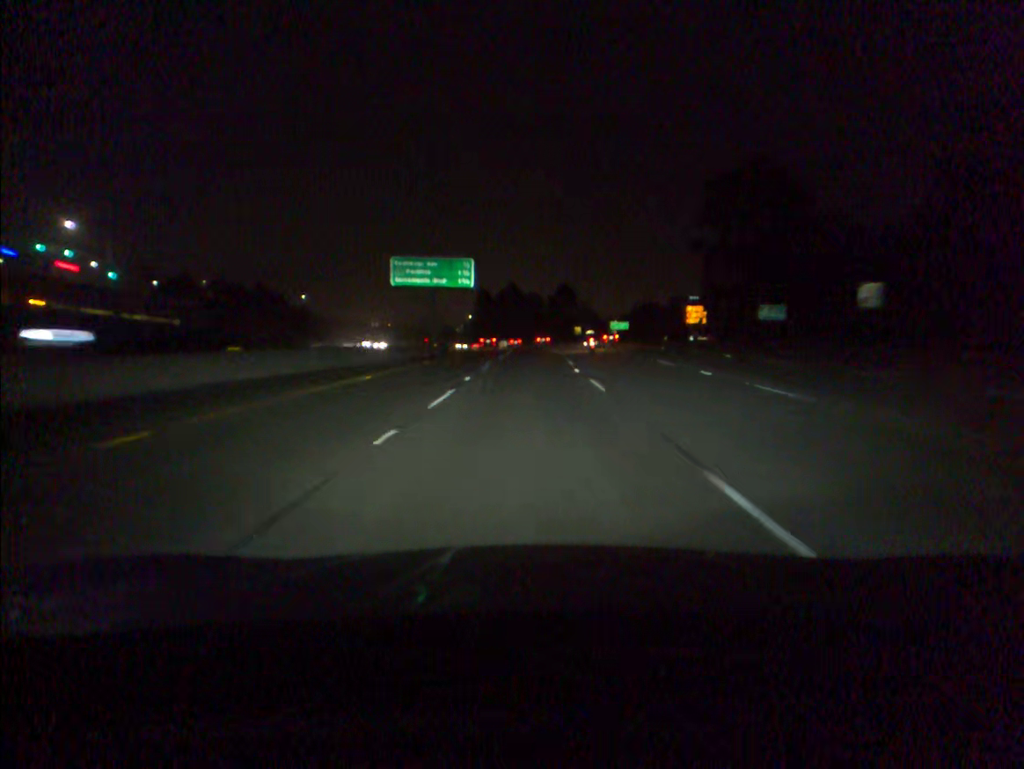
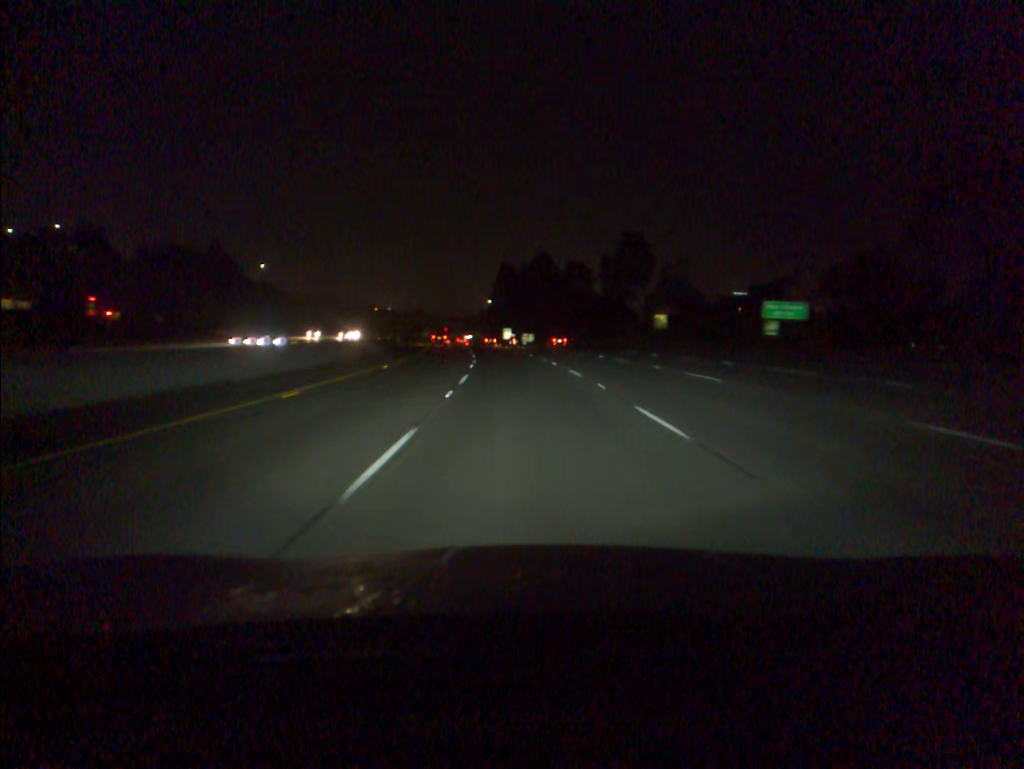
(-0.4, +80.5) m; -2°
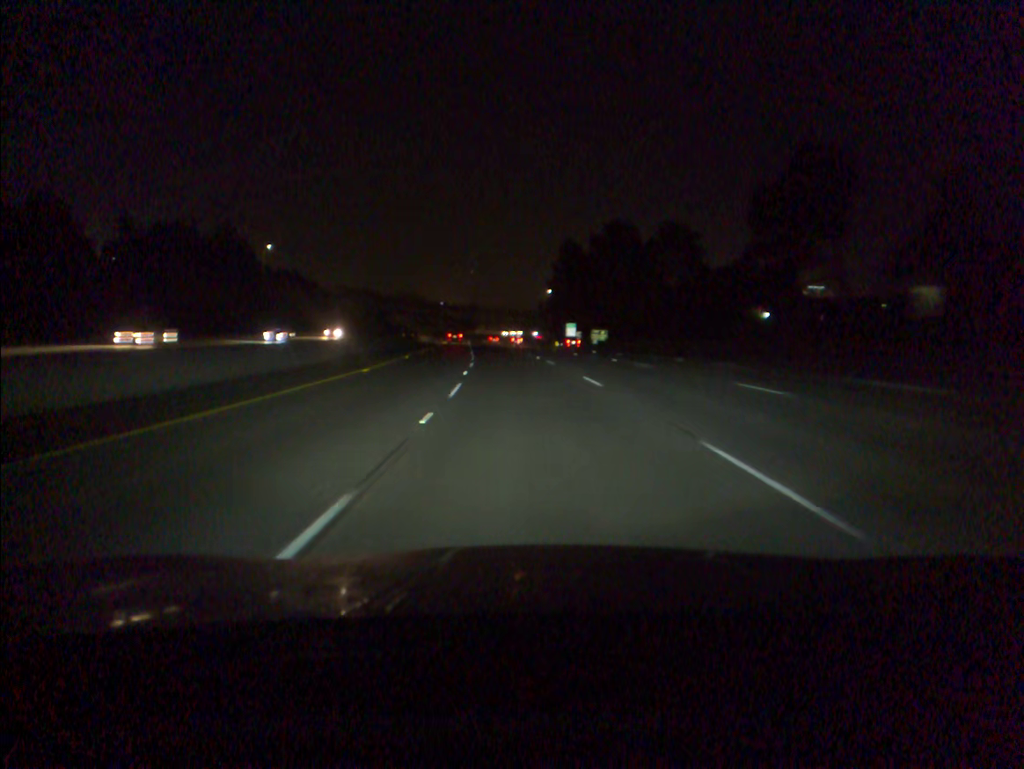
(-1.9, +48.6) m; -4°
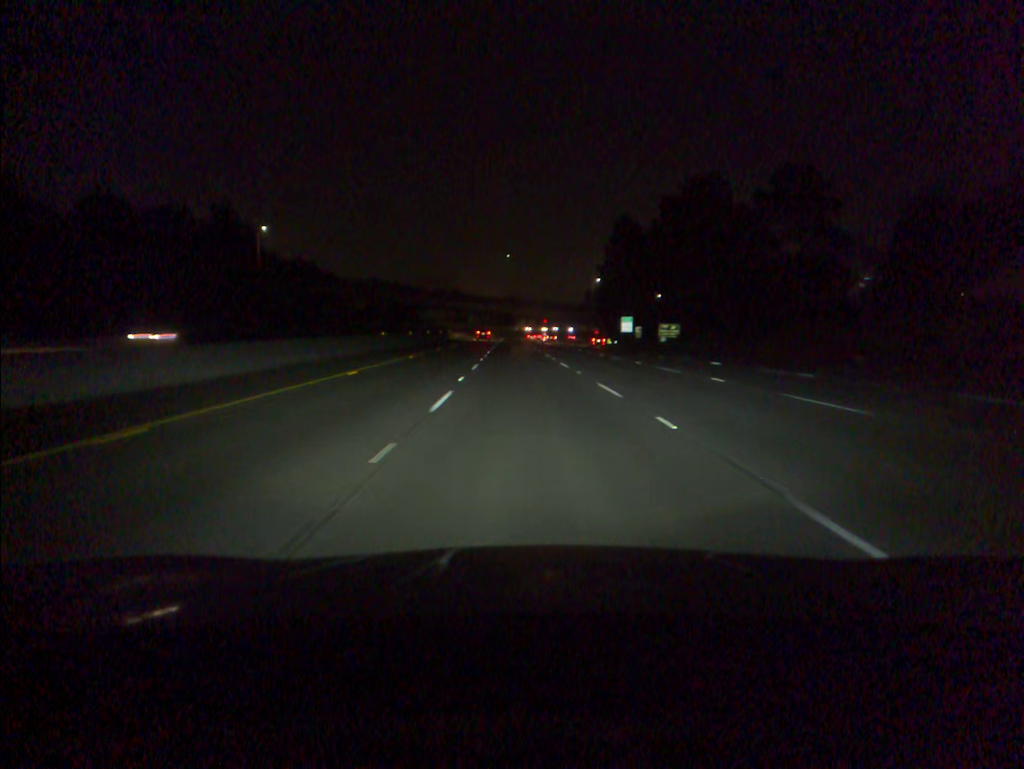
(-0.9, +32.5) m; -3°
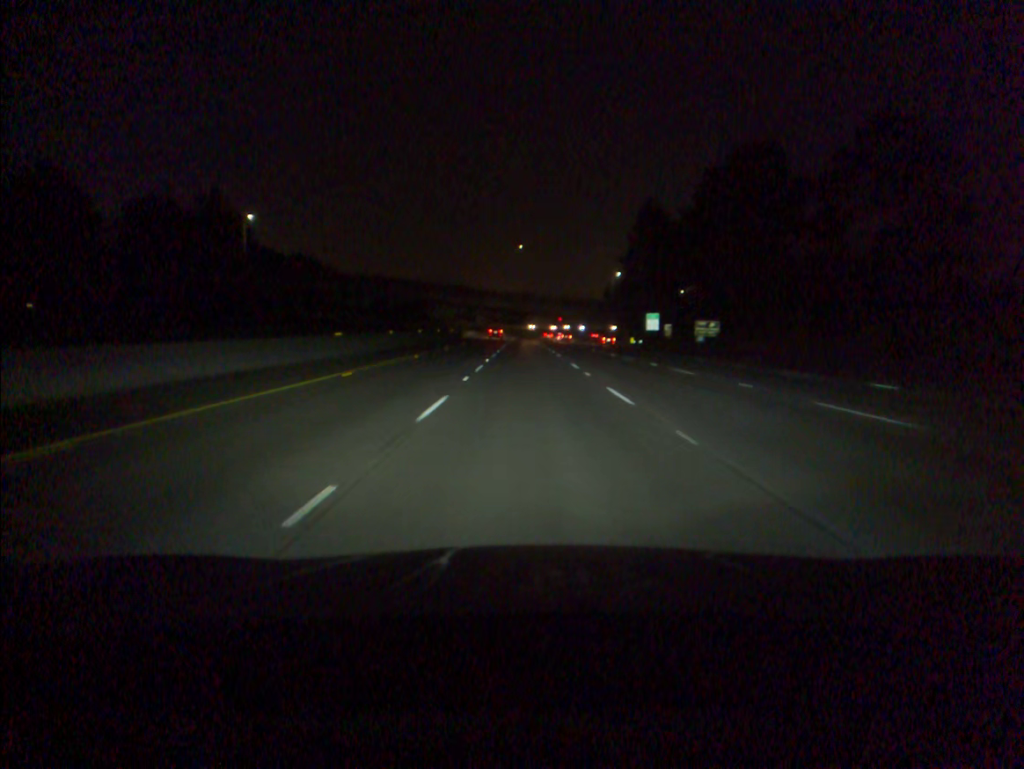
(-0.1, +16.2) m; -1°
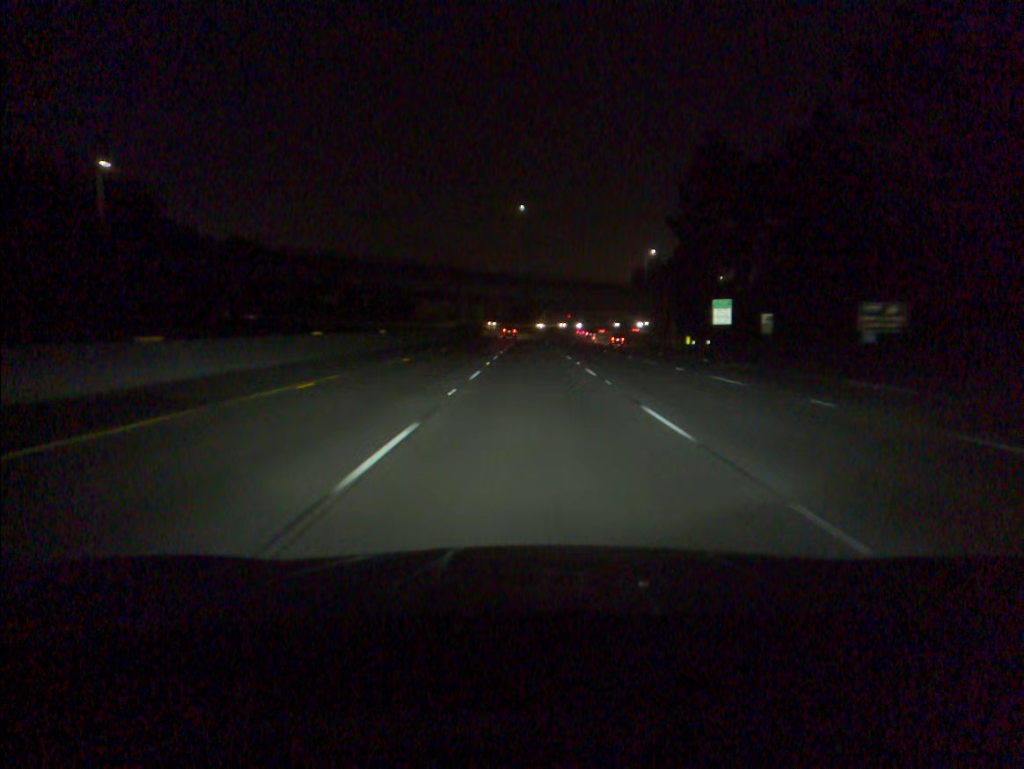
(-0.4, +48.6) m; 0°
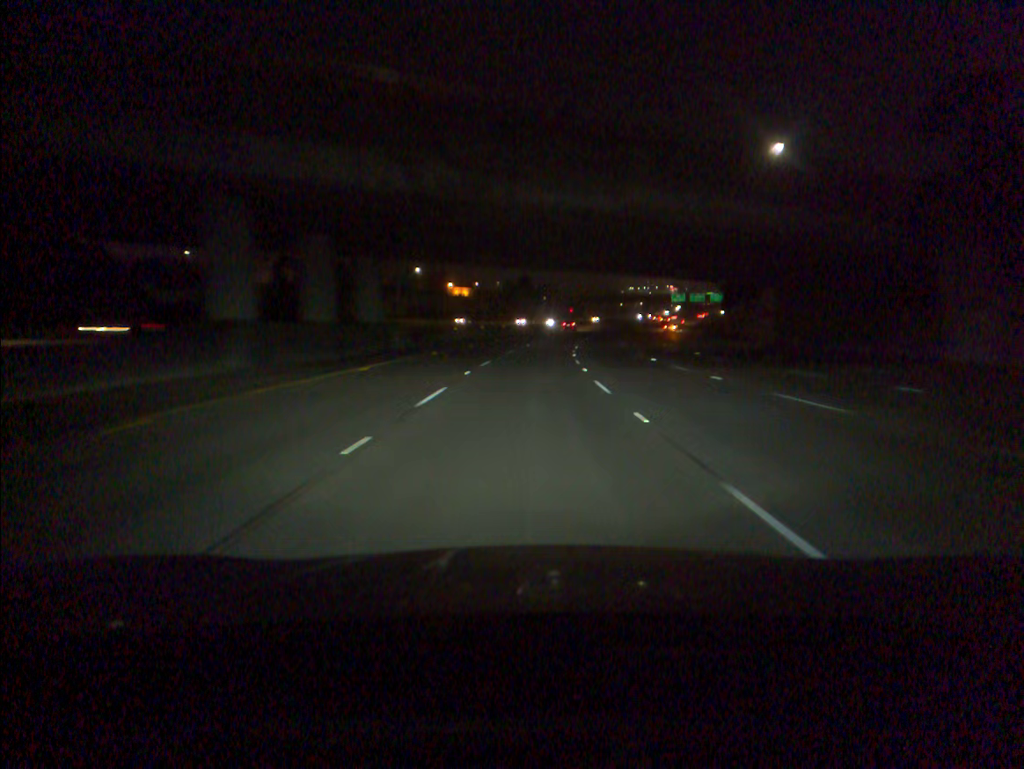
(+0.3, +80.4) m; 0°
